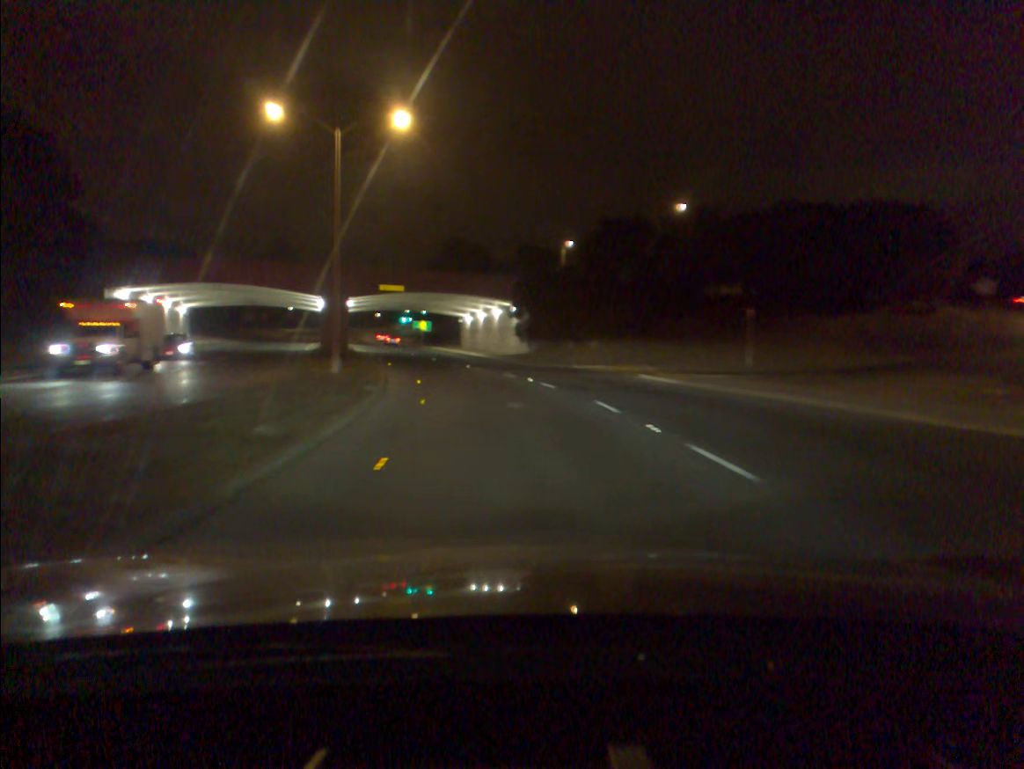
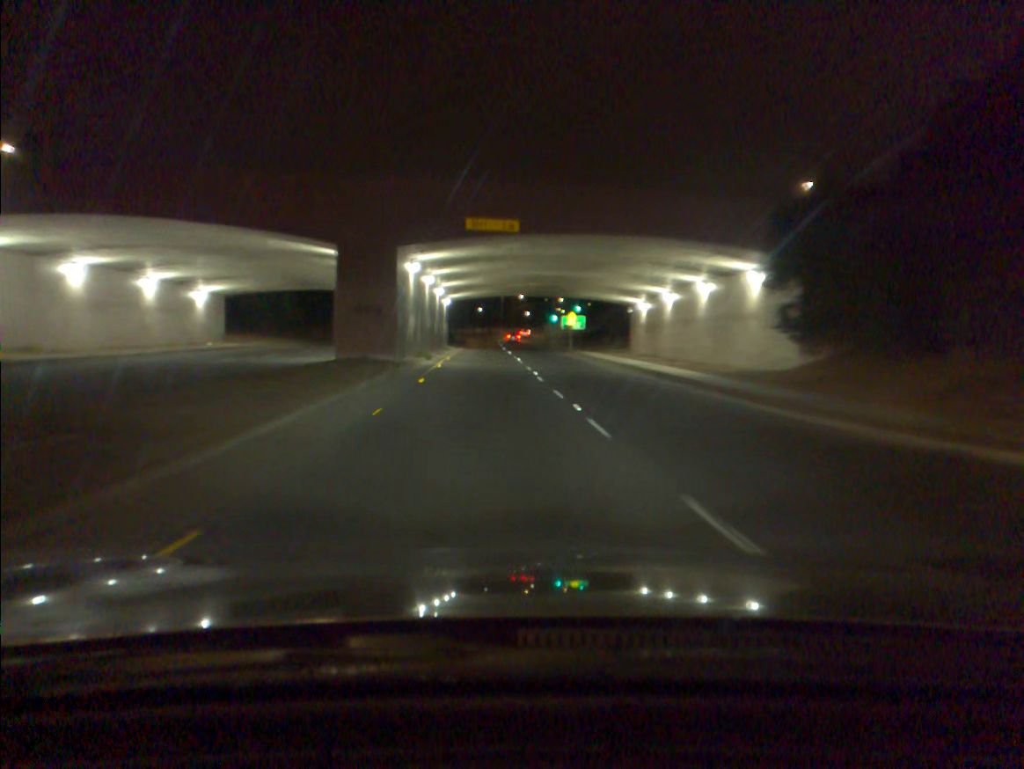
(-4.2, +39.2) m; -11°
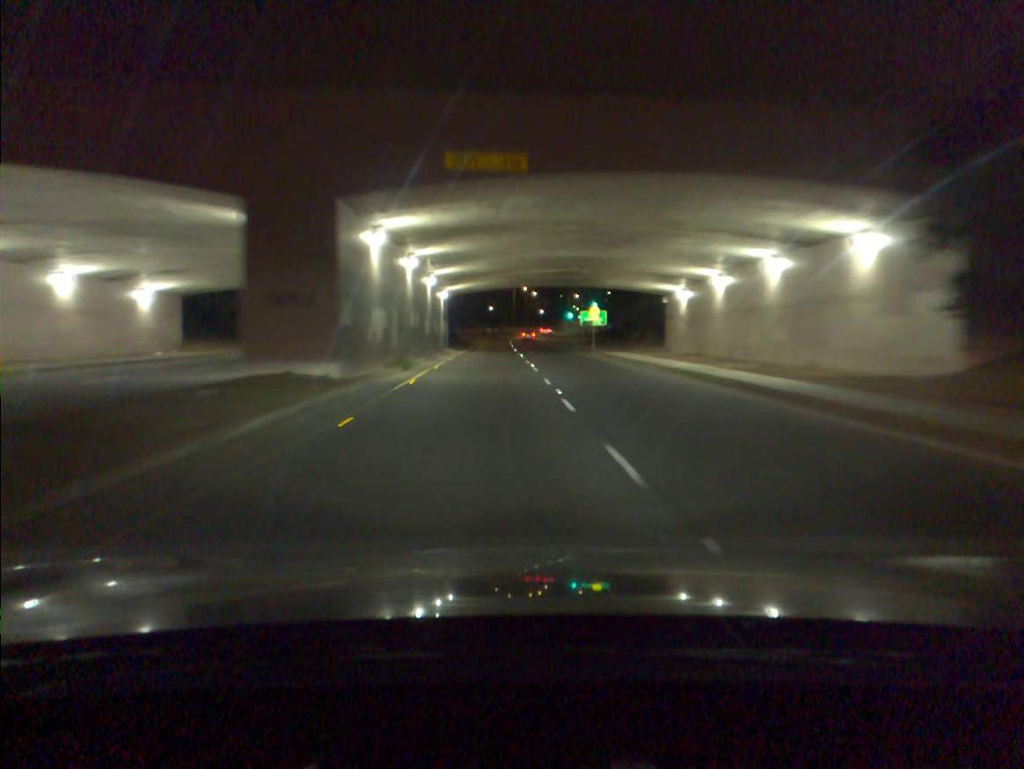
(-0.1, +11.1) m; -1°
